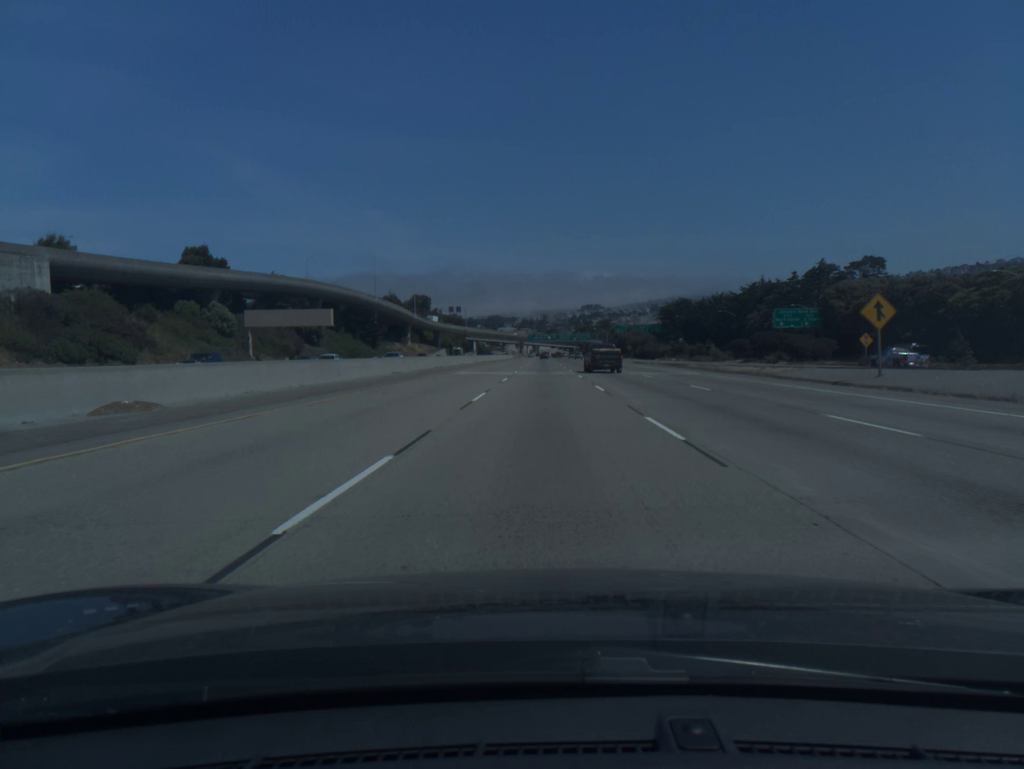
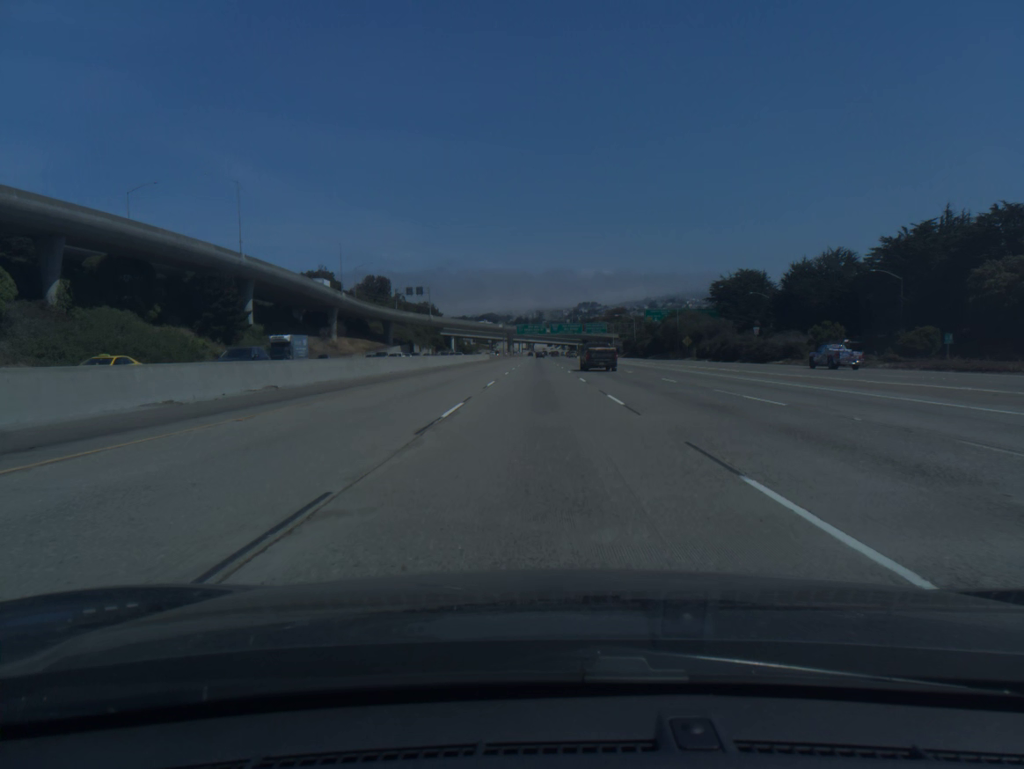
(+0.1, +92.9) m; 0°
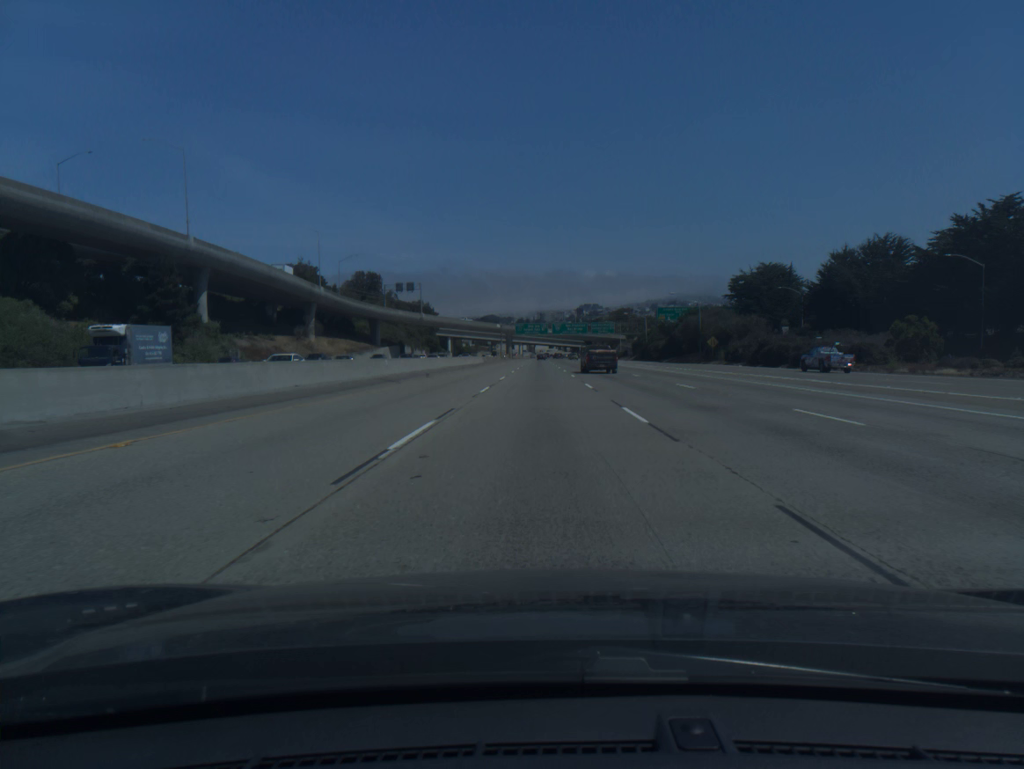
(0.0, +18.6) m; 0°
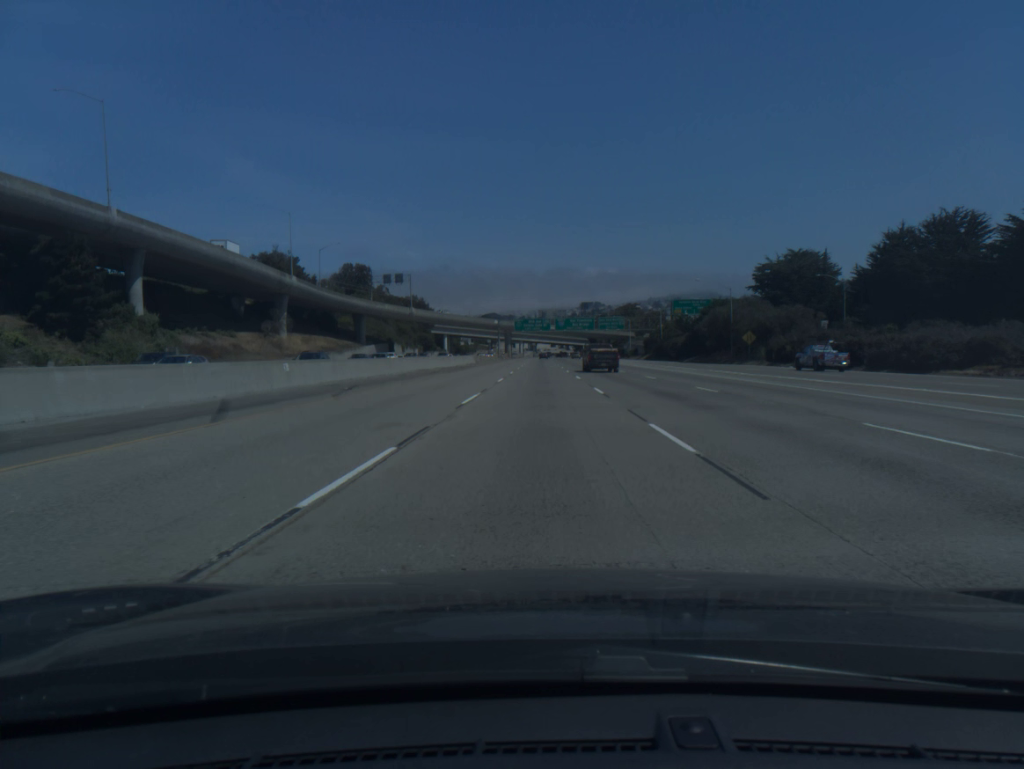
(0.0, +18.5) m; 0°
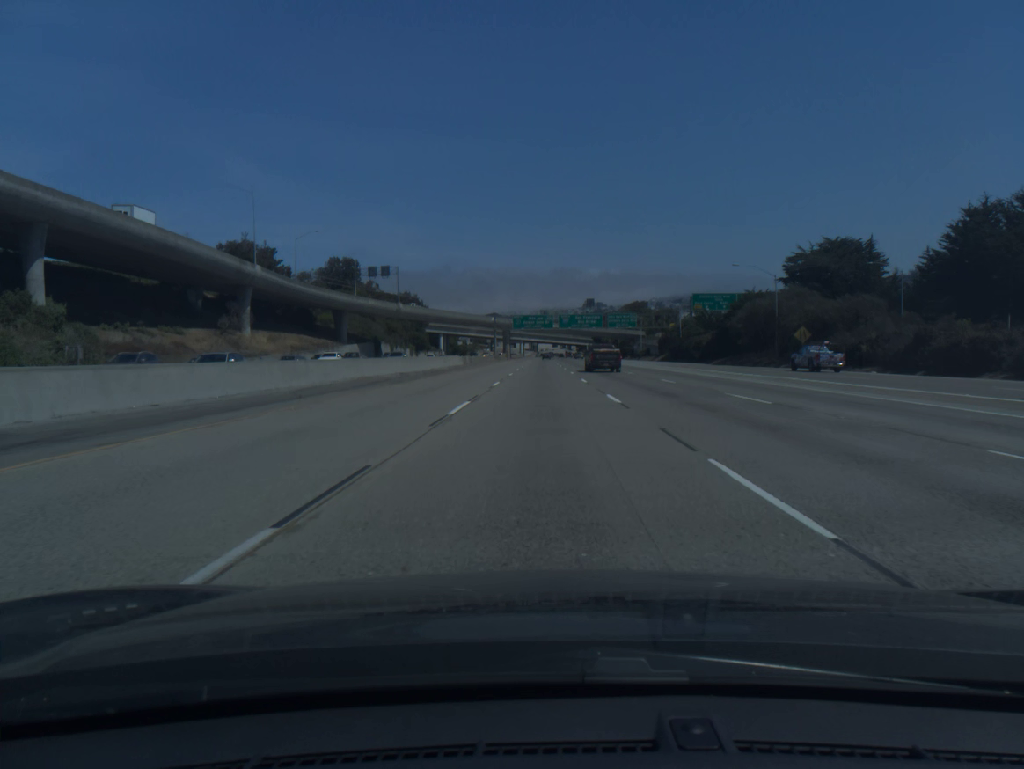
(0.0, +18.5) m; 0°
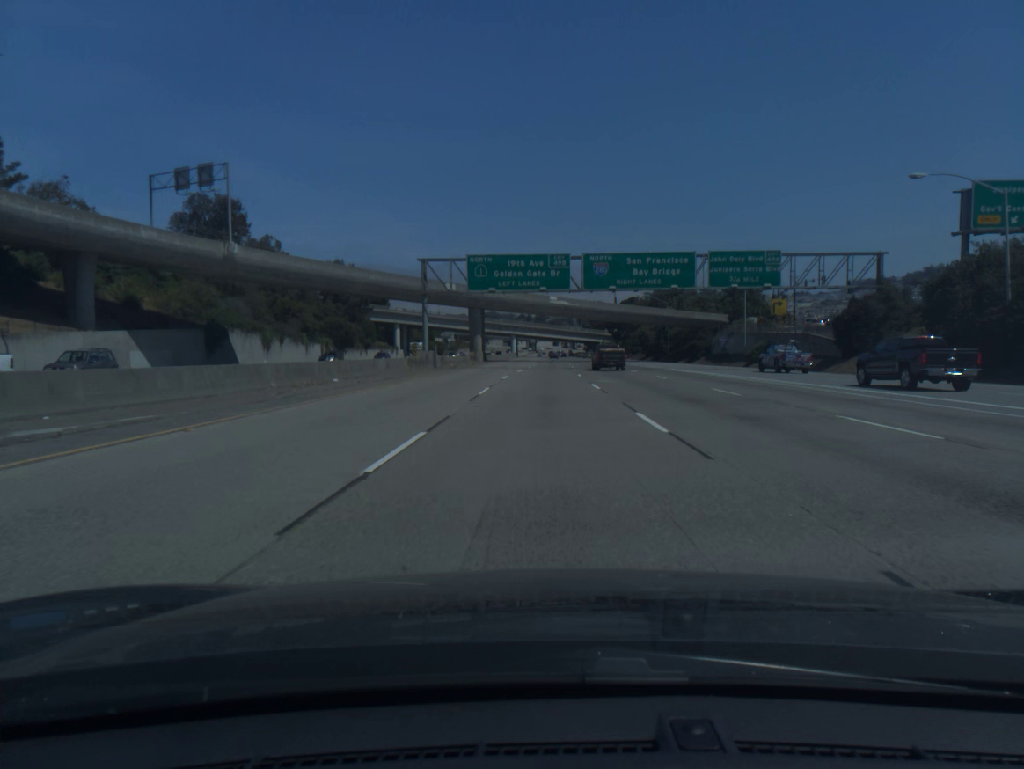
(+0.1, +92.7) m; 0°
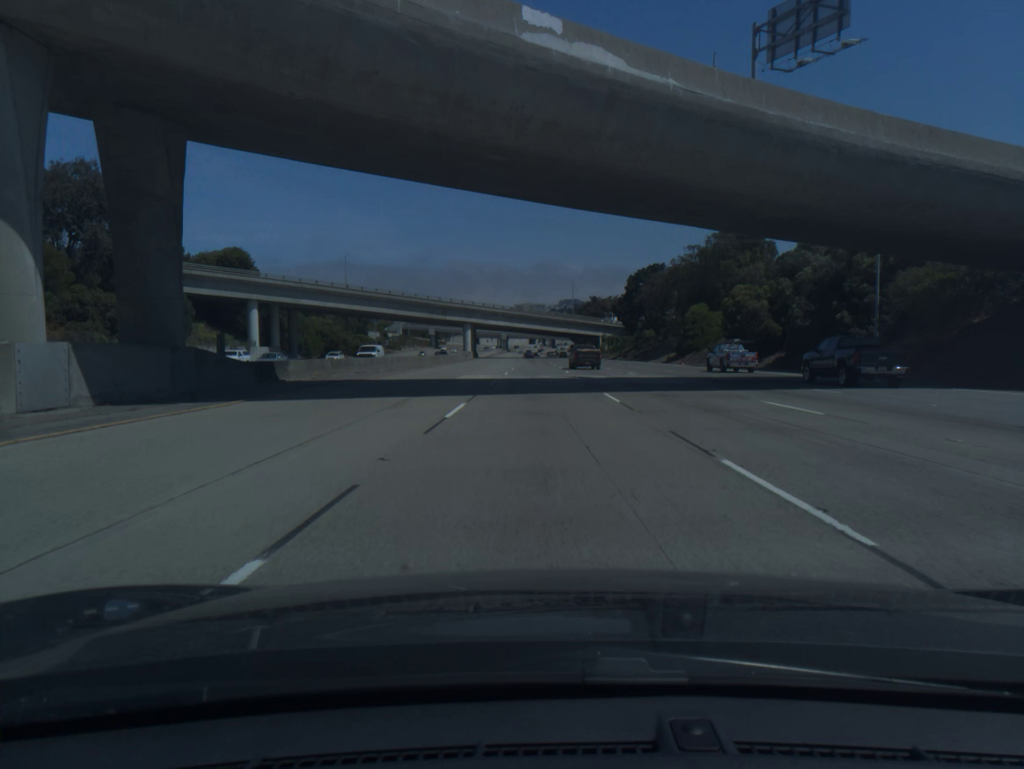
(+1.2, +92.7) m; +2°
